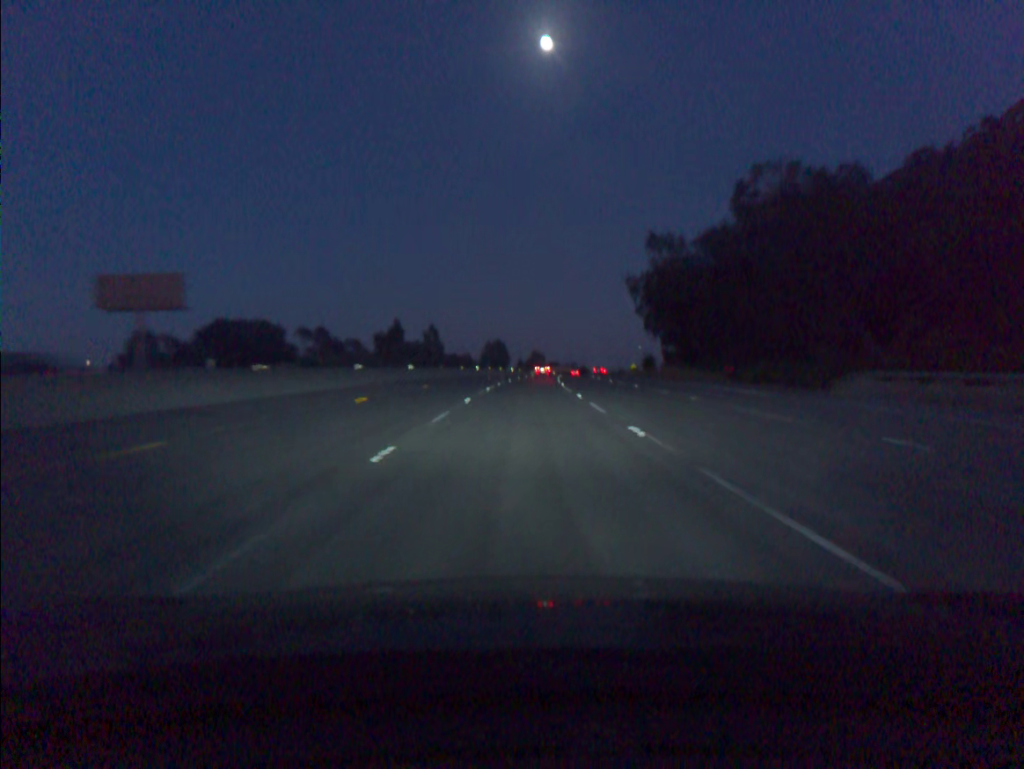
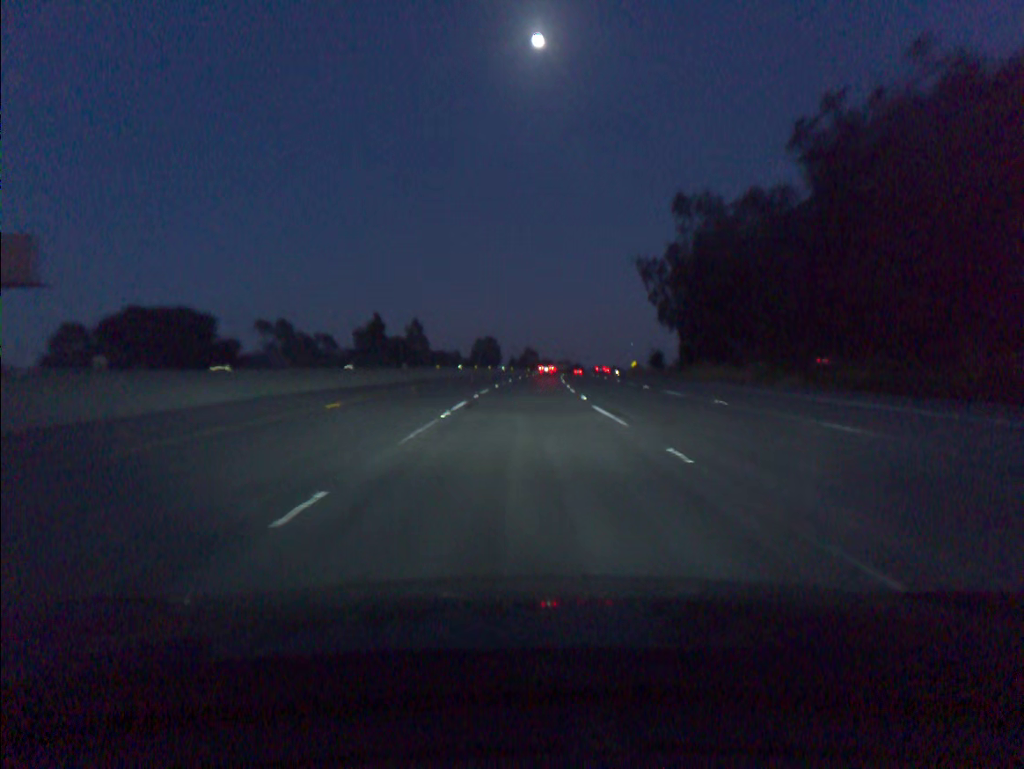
(+0.1, +18.3) m; +1°
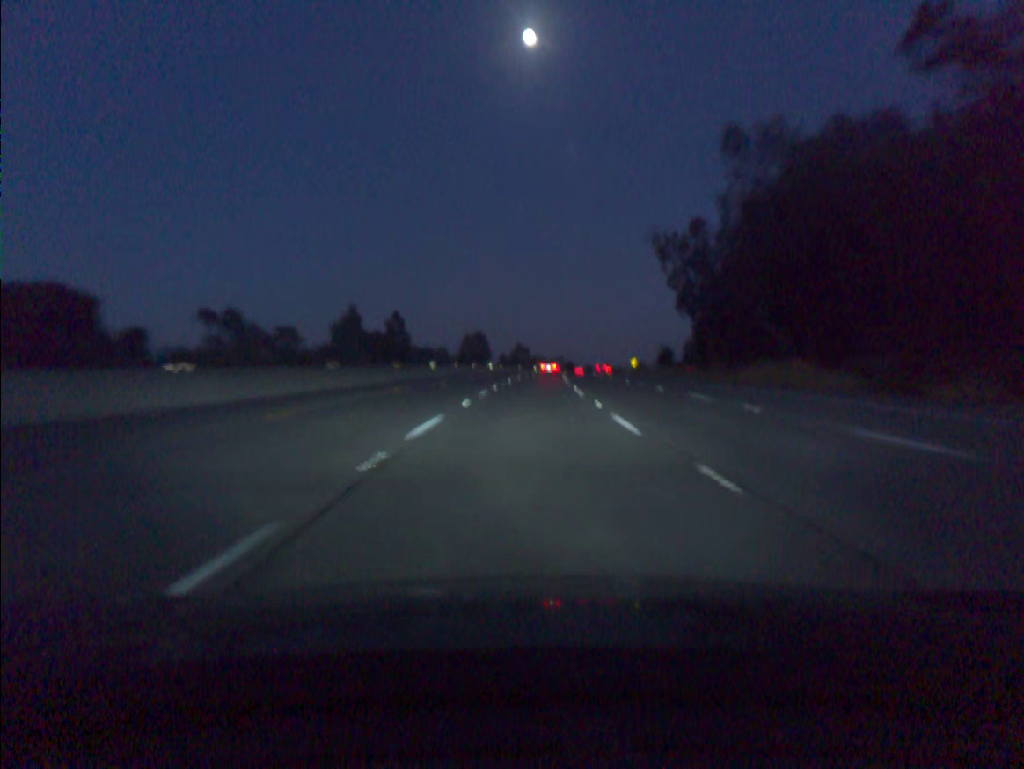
(+0.1, +18.3) m; +1°
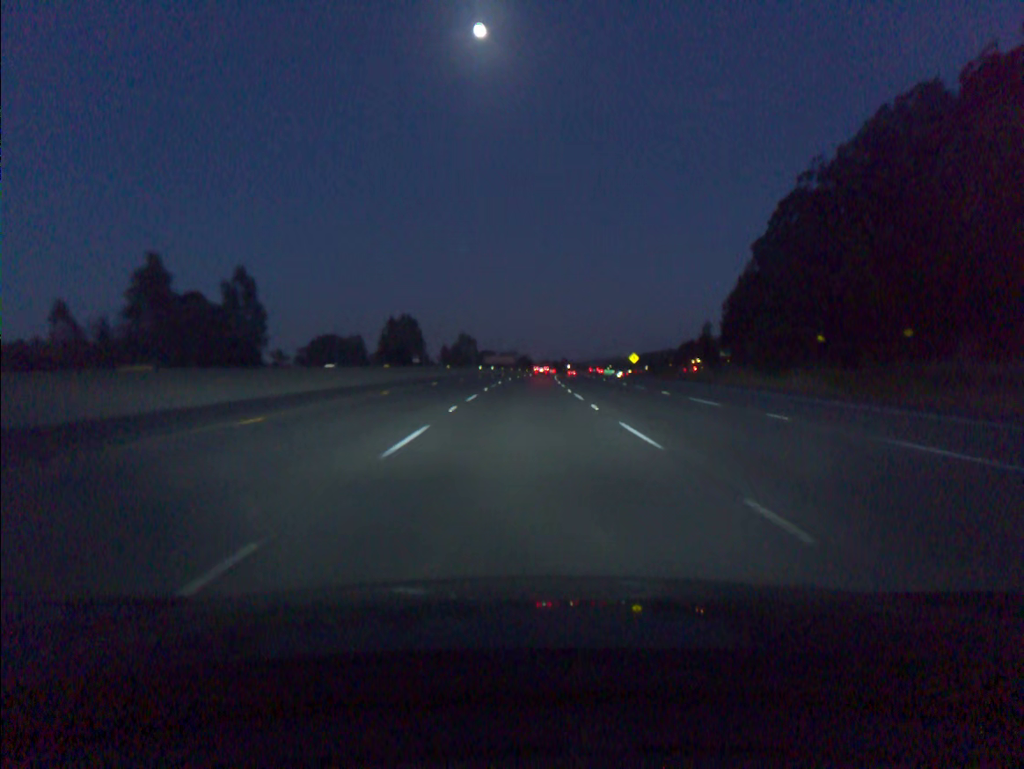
(+2.3, +73.5) m; +4°
